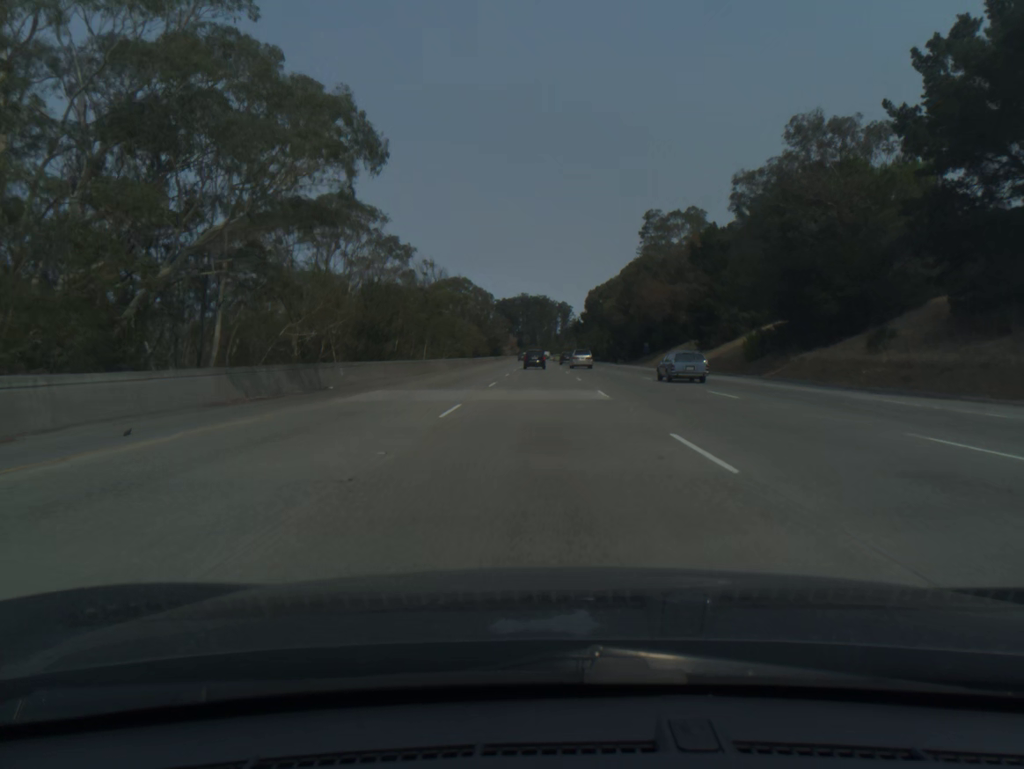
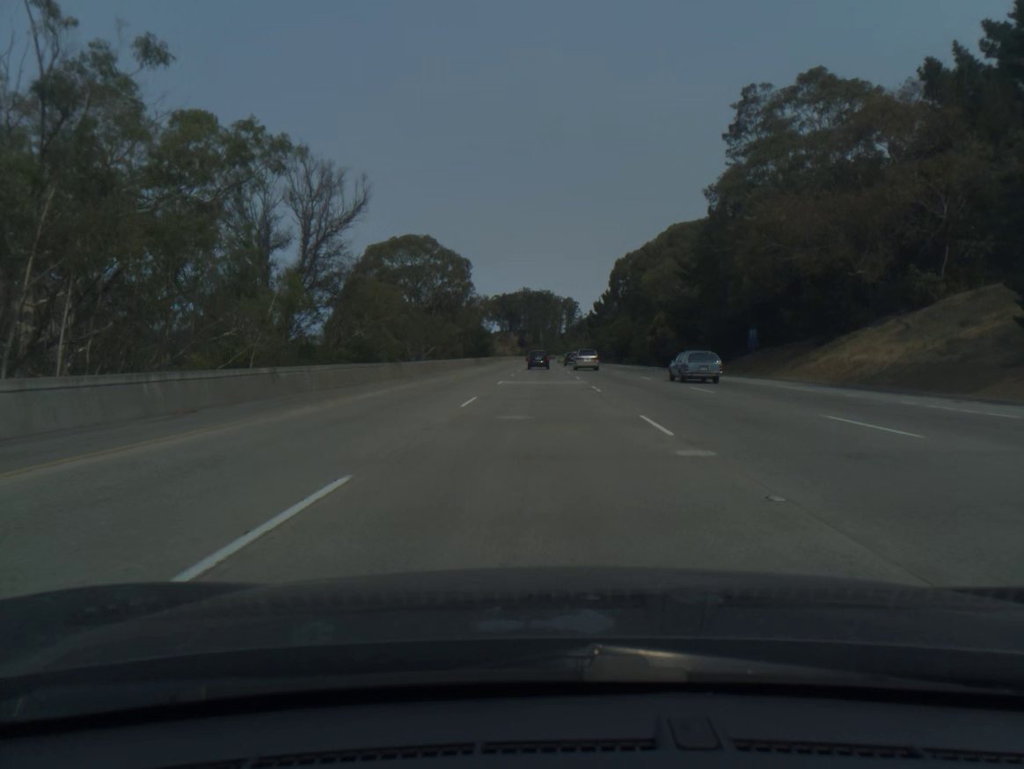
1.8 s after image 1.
(-0.1, +54.7) m; 0°
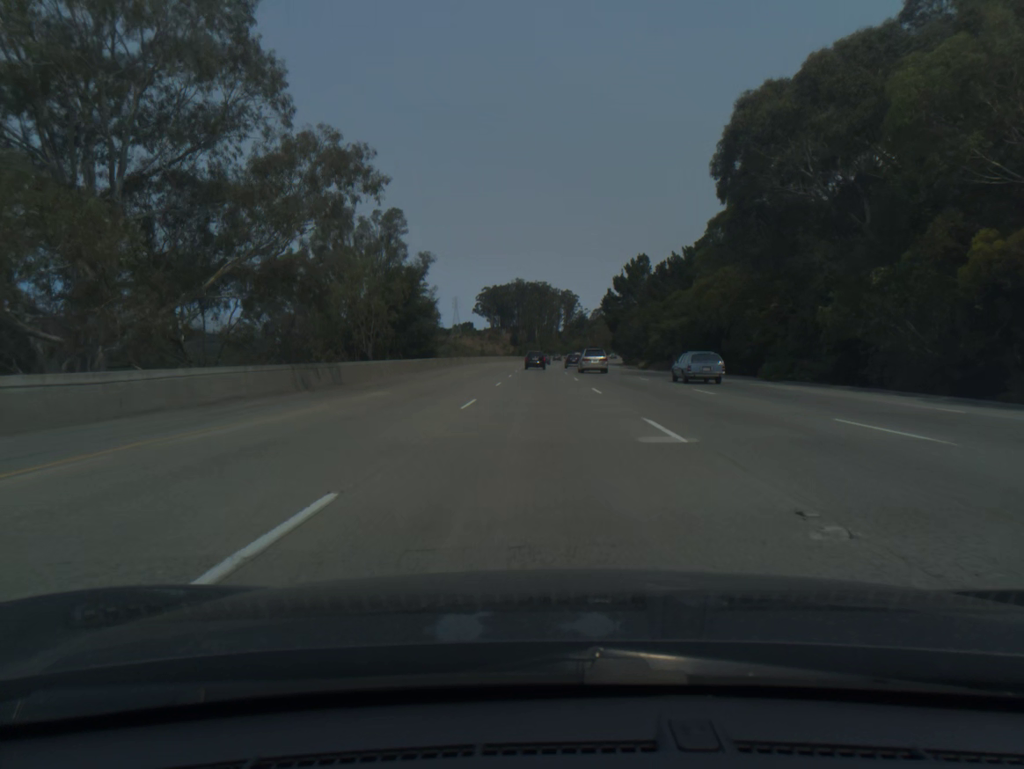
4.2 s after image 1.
(+0.1, +73.8) m; 0°
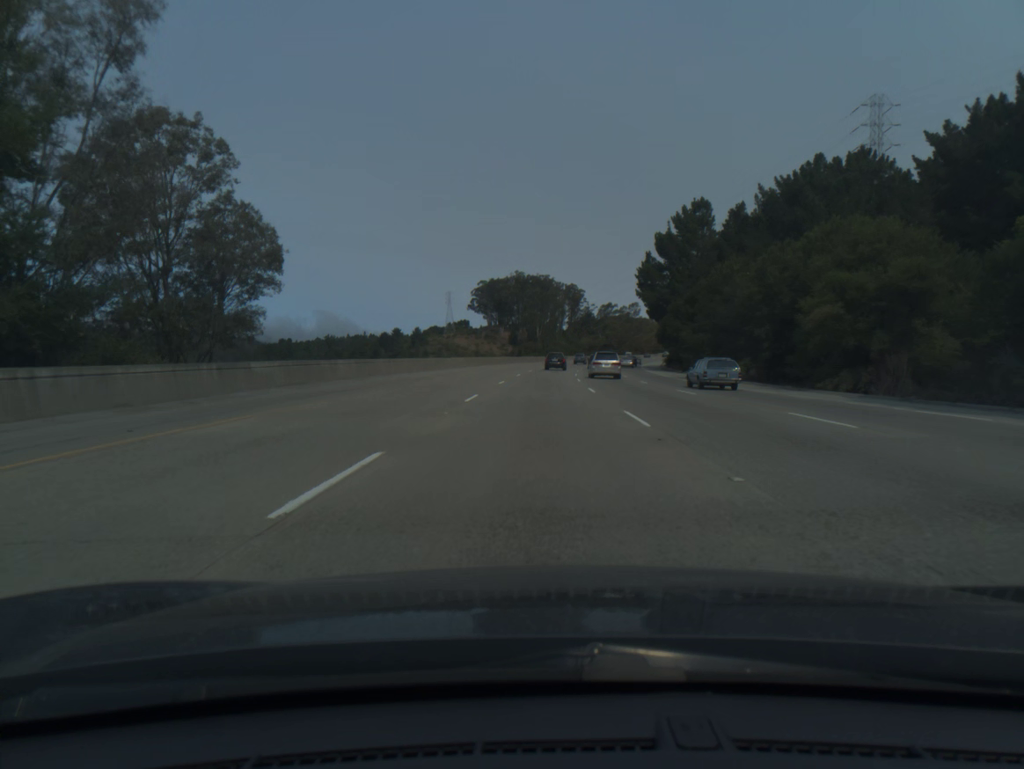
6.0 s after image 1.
(0.0, +56.0) m; 0°
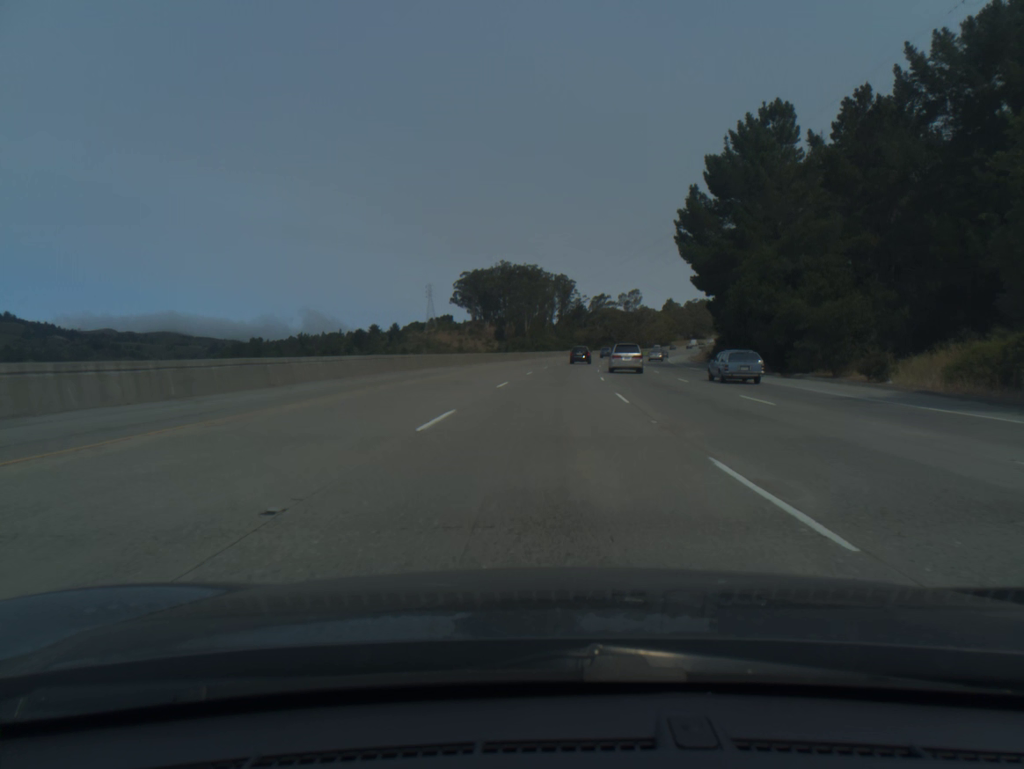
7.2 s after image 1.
(+0.1, +37.7) m; +1°
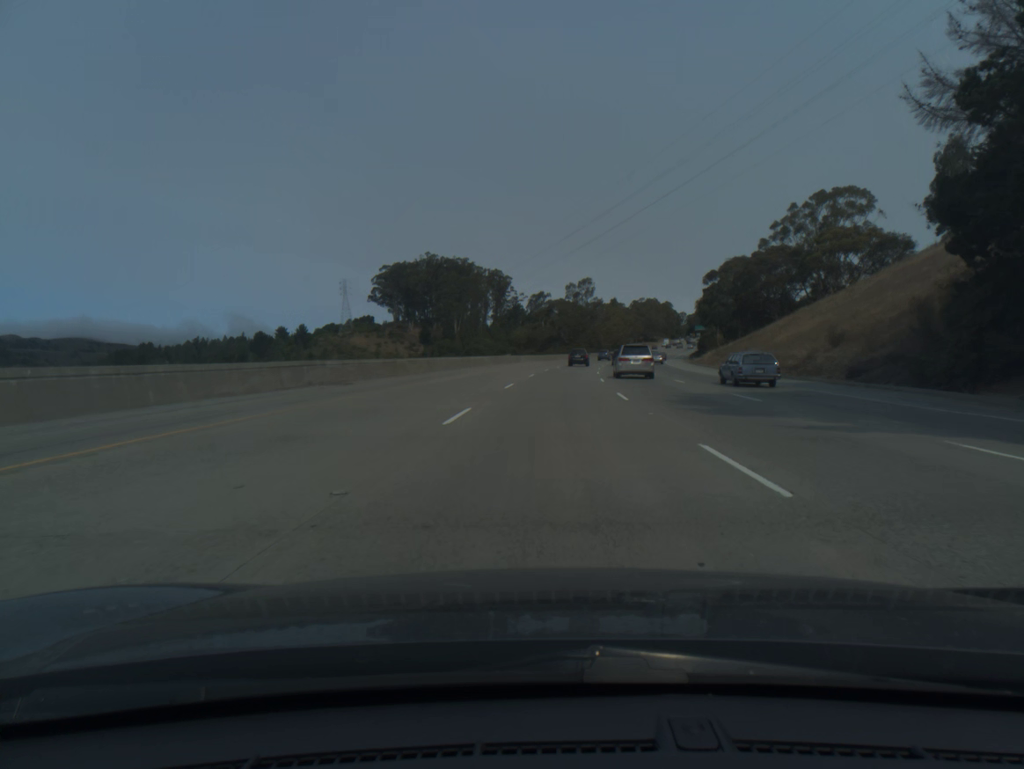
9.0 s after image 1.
(+2.0, +56.9) m; +4°
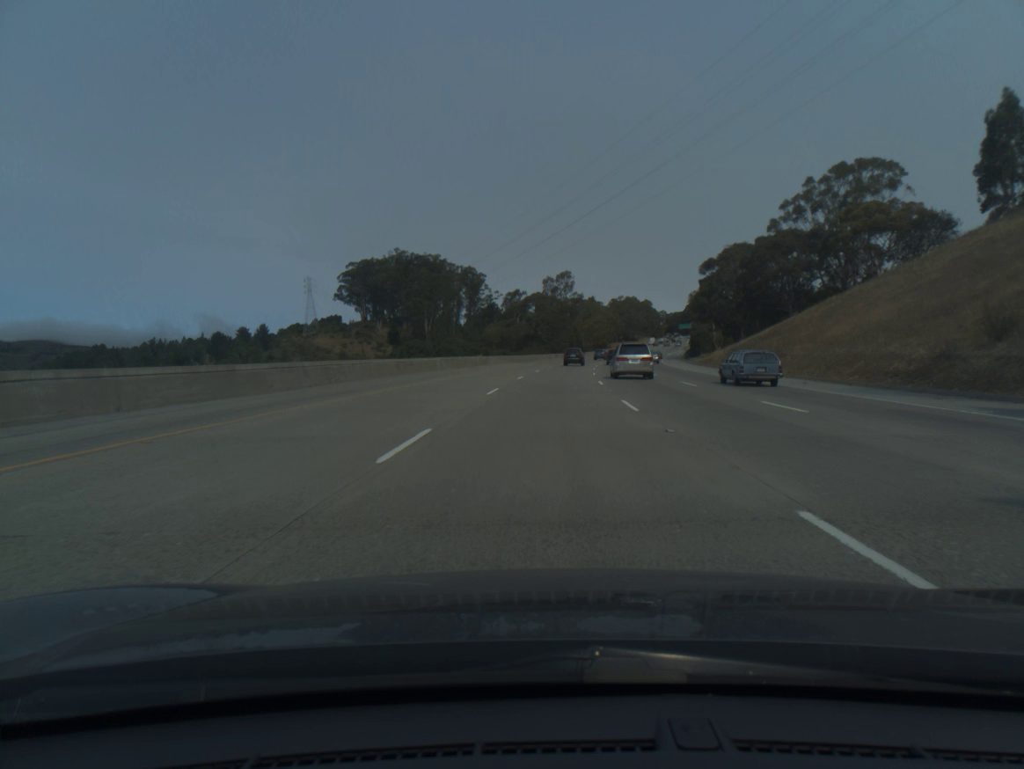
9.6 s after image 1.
(+0.3, +19.1) m; +2°
